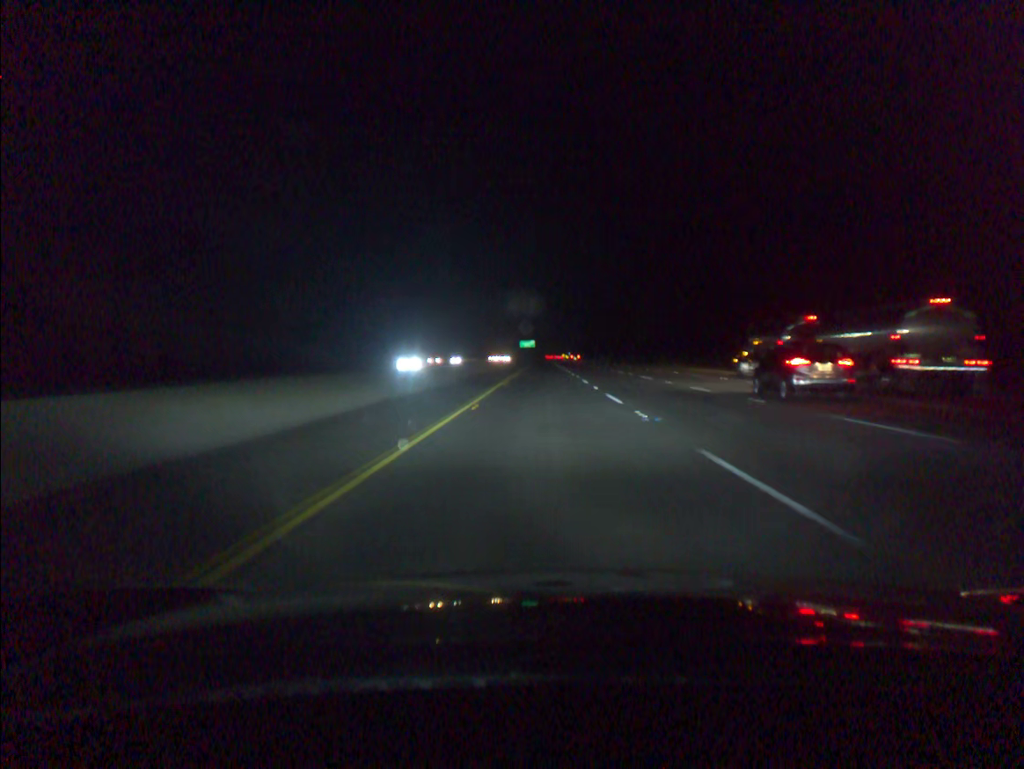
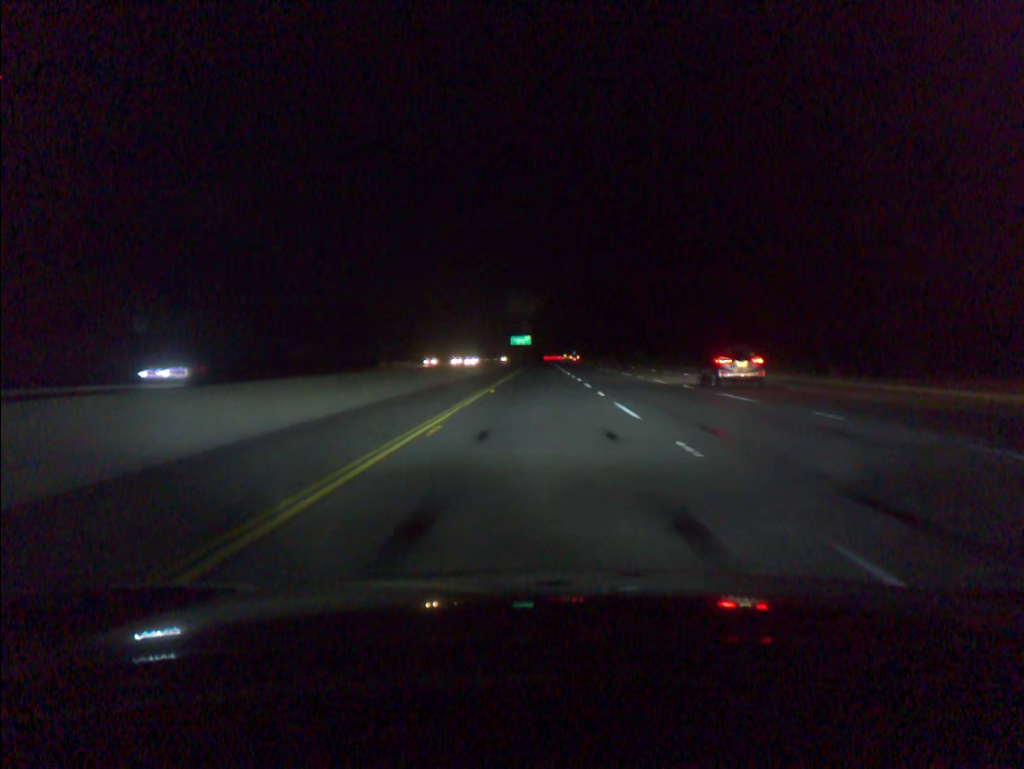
(+0.3, +93.0) m; 0°
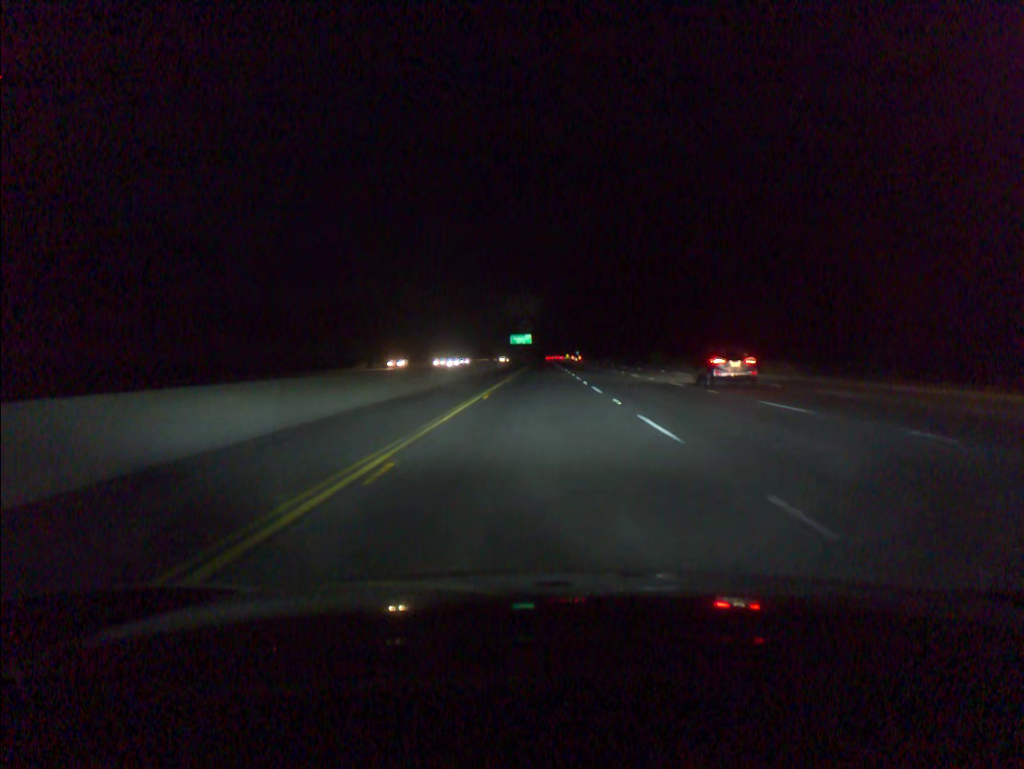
(0.0, +18.6) m; 0°
